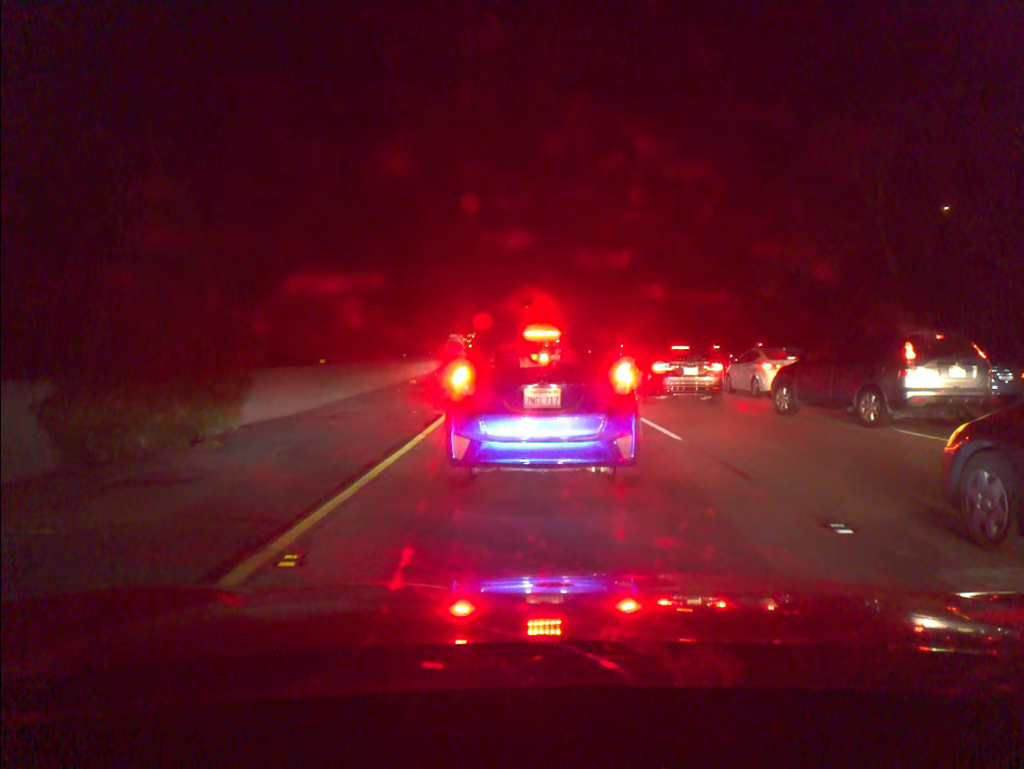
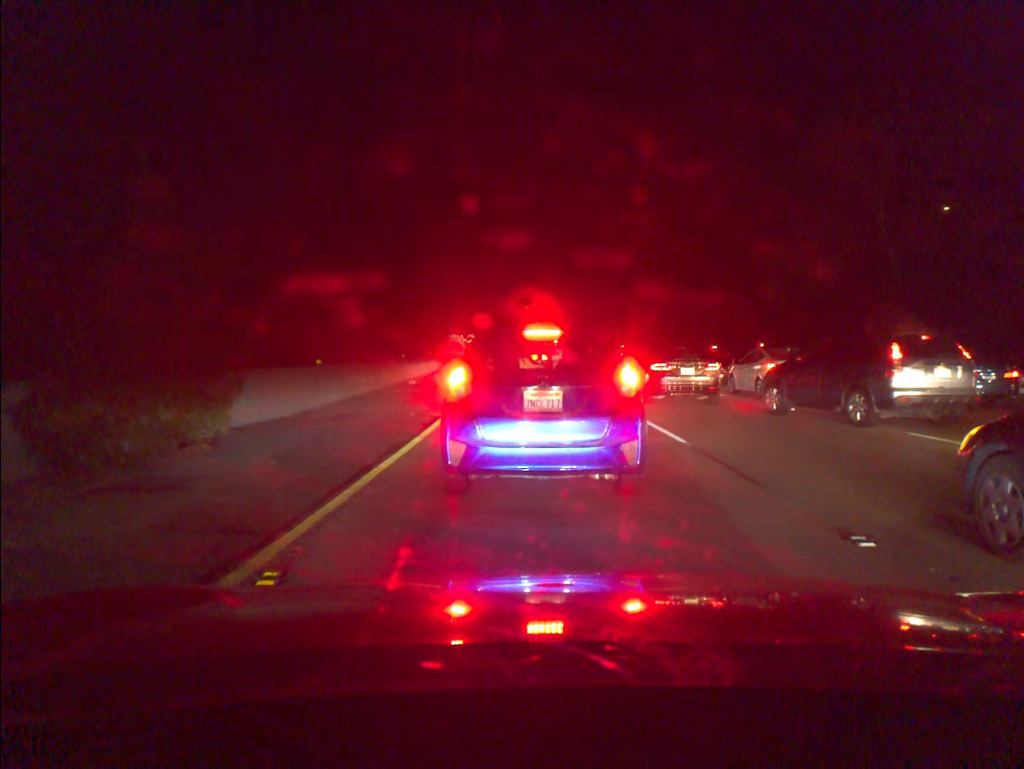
(0.0, +0.4) m; 0°
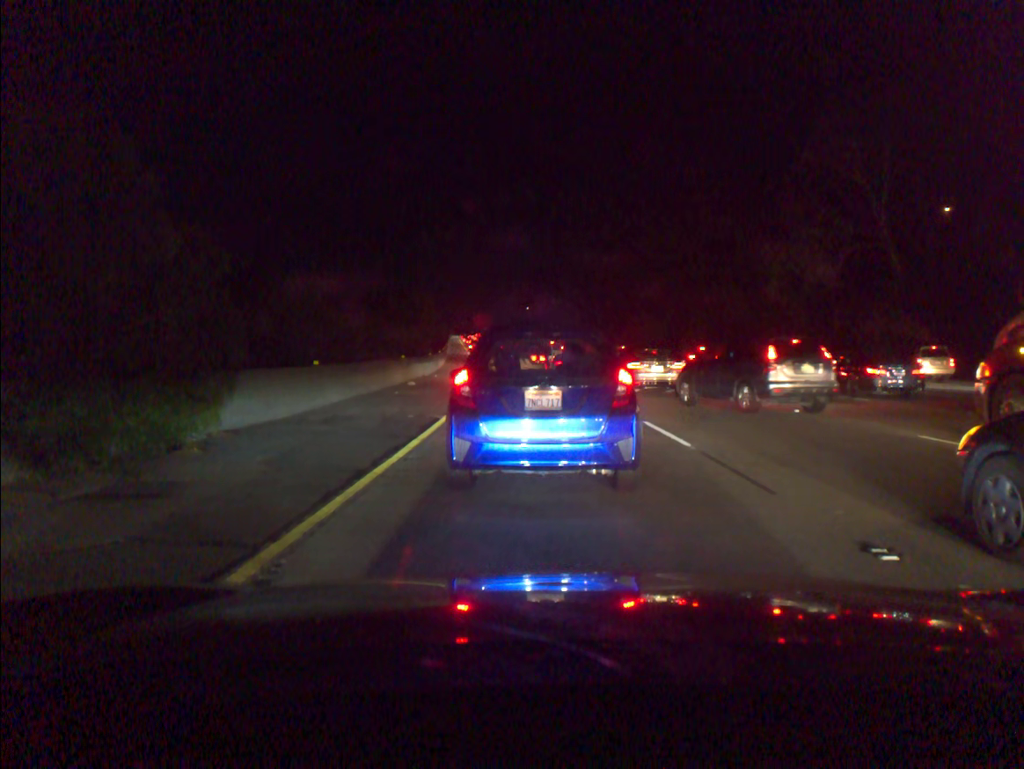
(0.0, +0.3) m; 0°
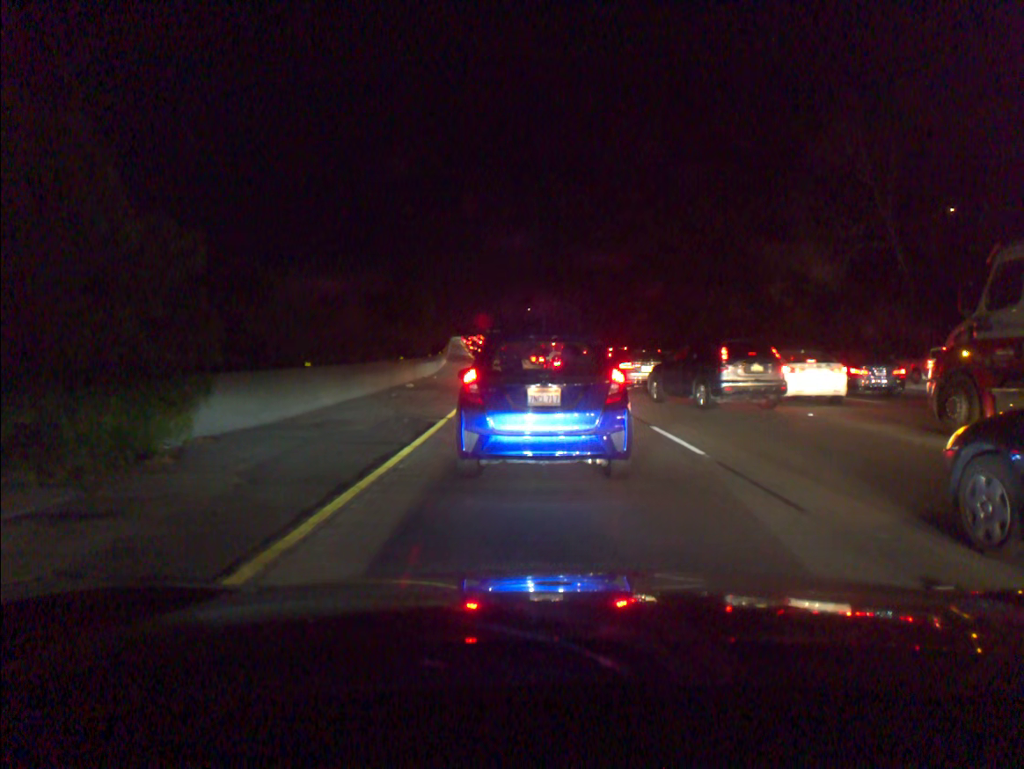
(0.0, +0.7) m; 0°
